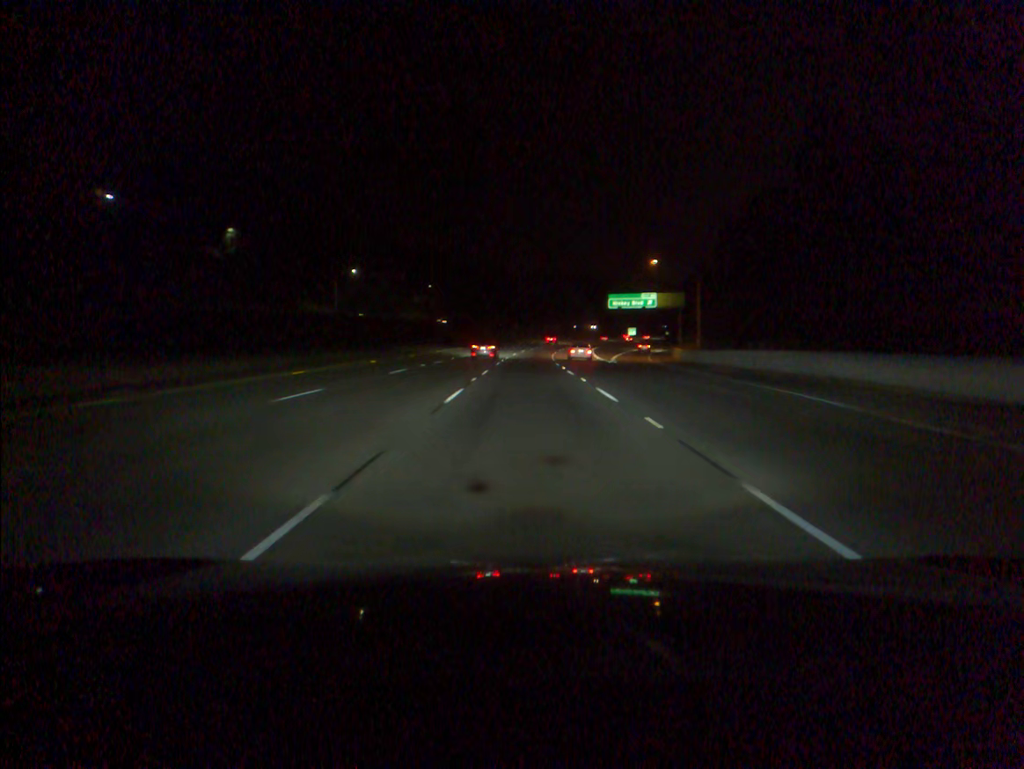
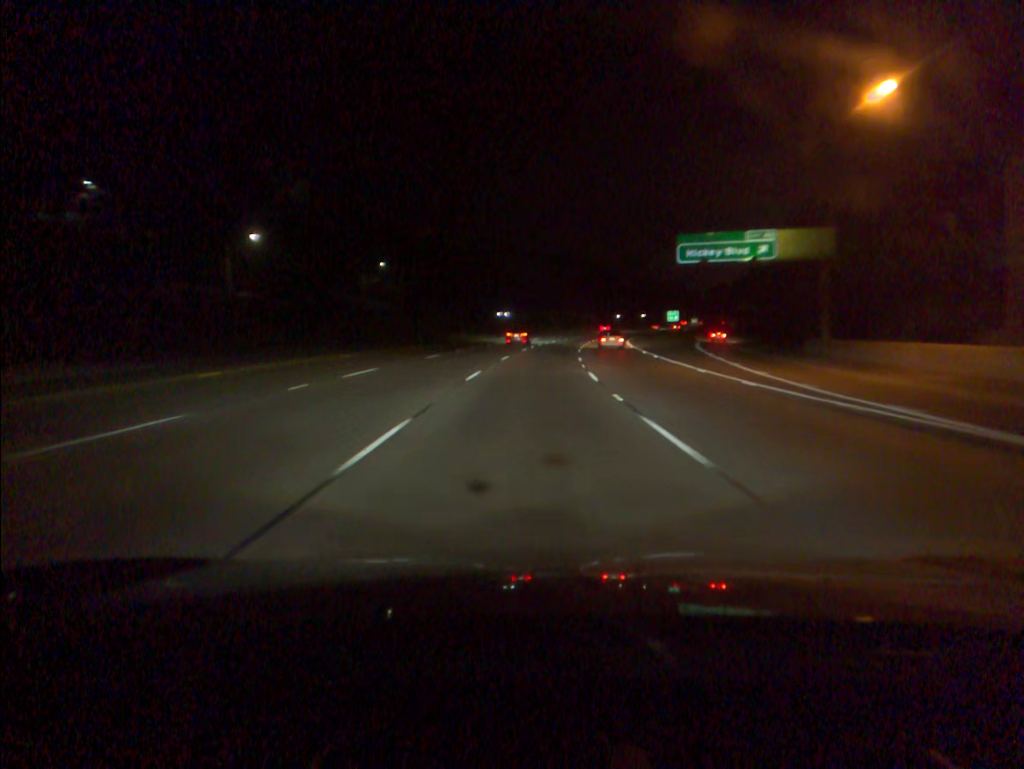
(+0.3, +52.7) m; +1°
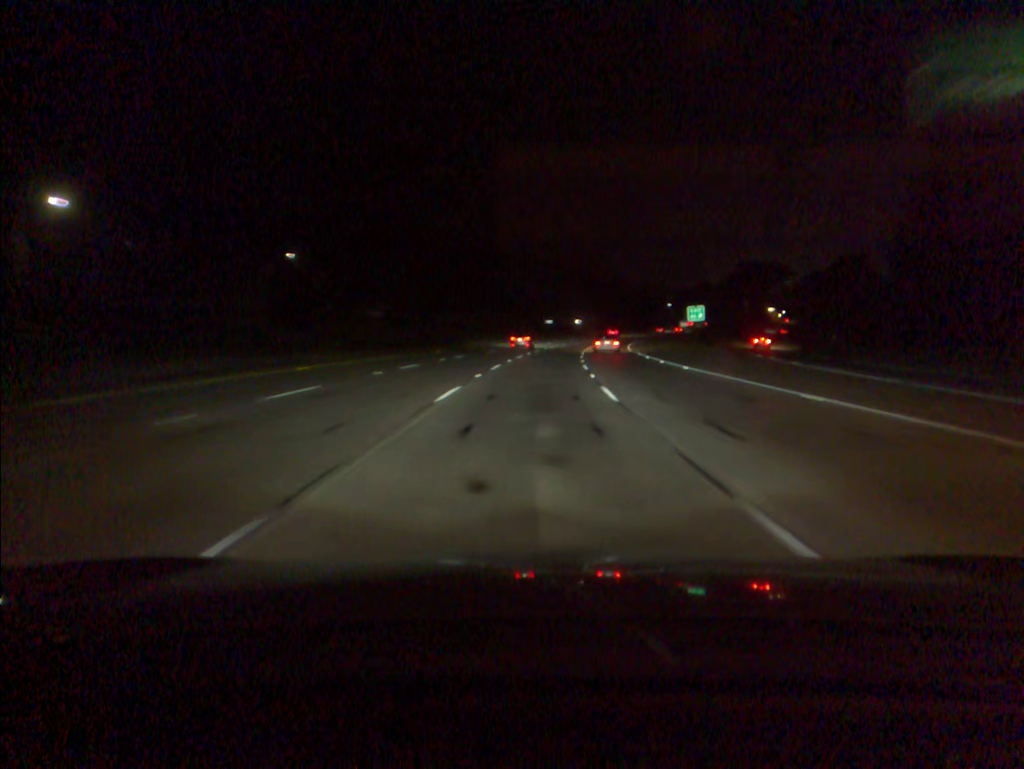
(+0.8, +35.3) m; +3°
